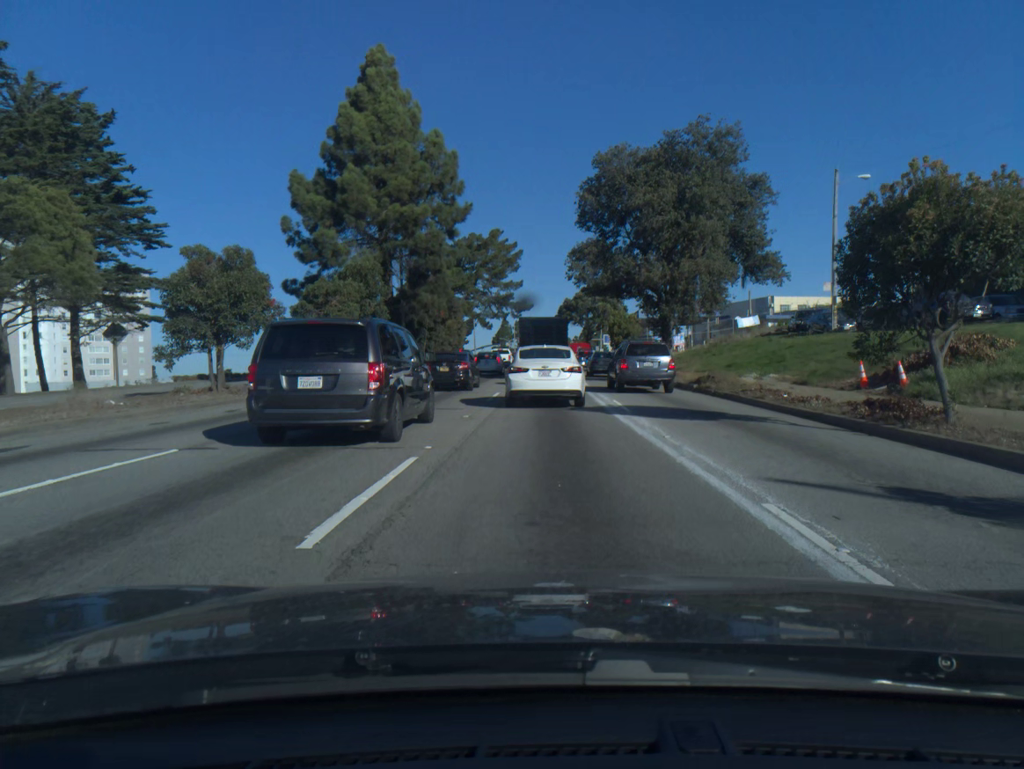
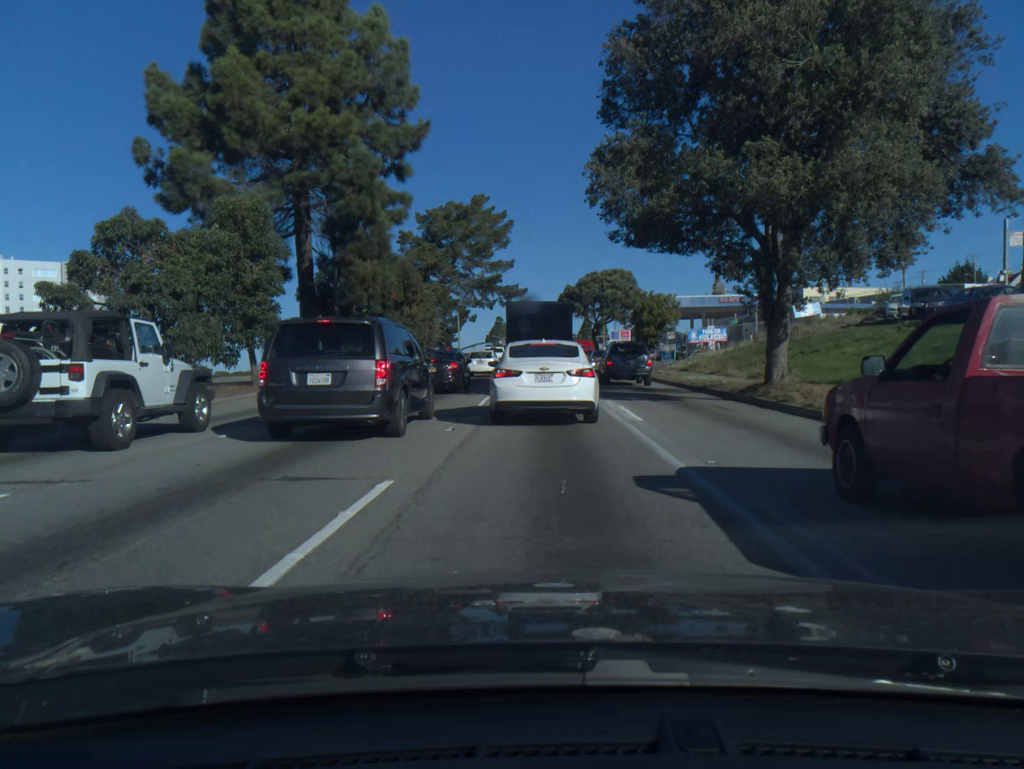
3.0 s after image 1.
(0.0, +17.9) m; 0°
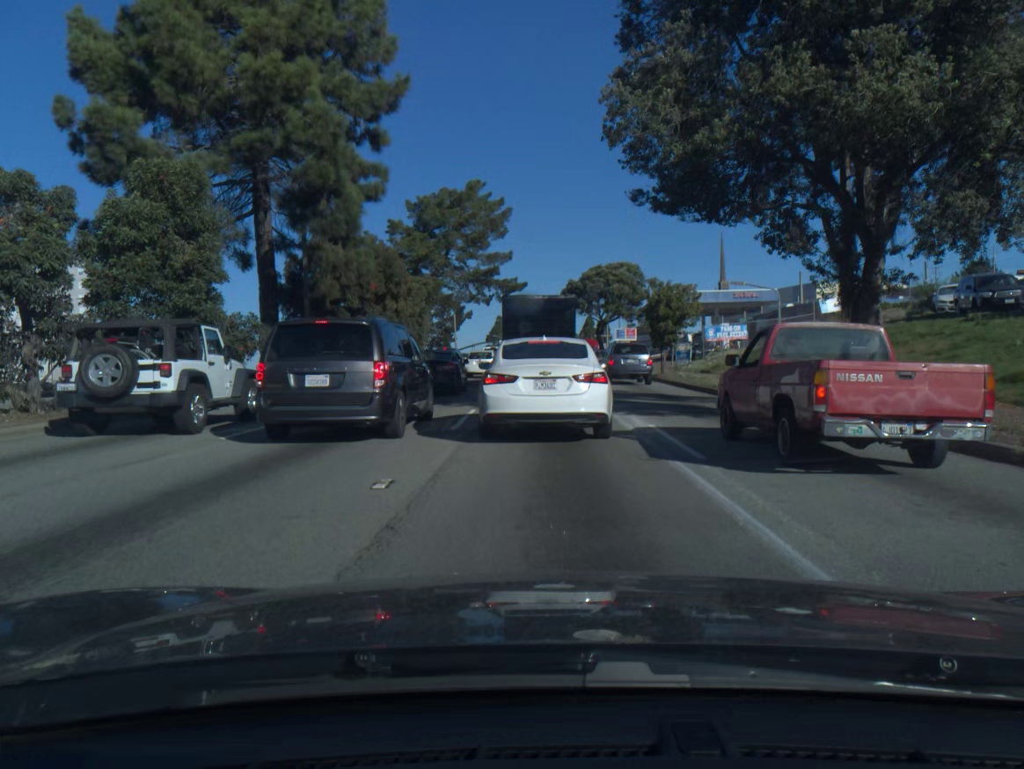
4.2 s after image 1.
(0.0, +5.3) m; 0°
